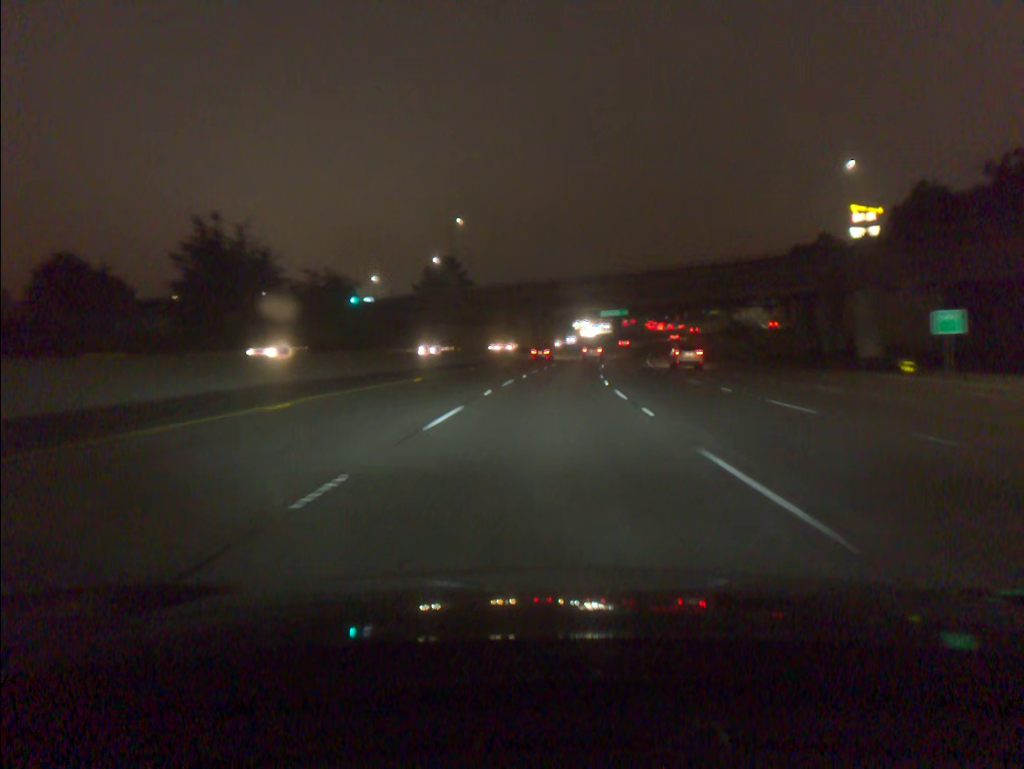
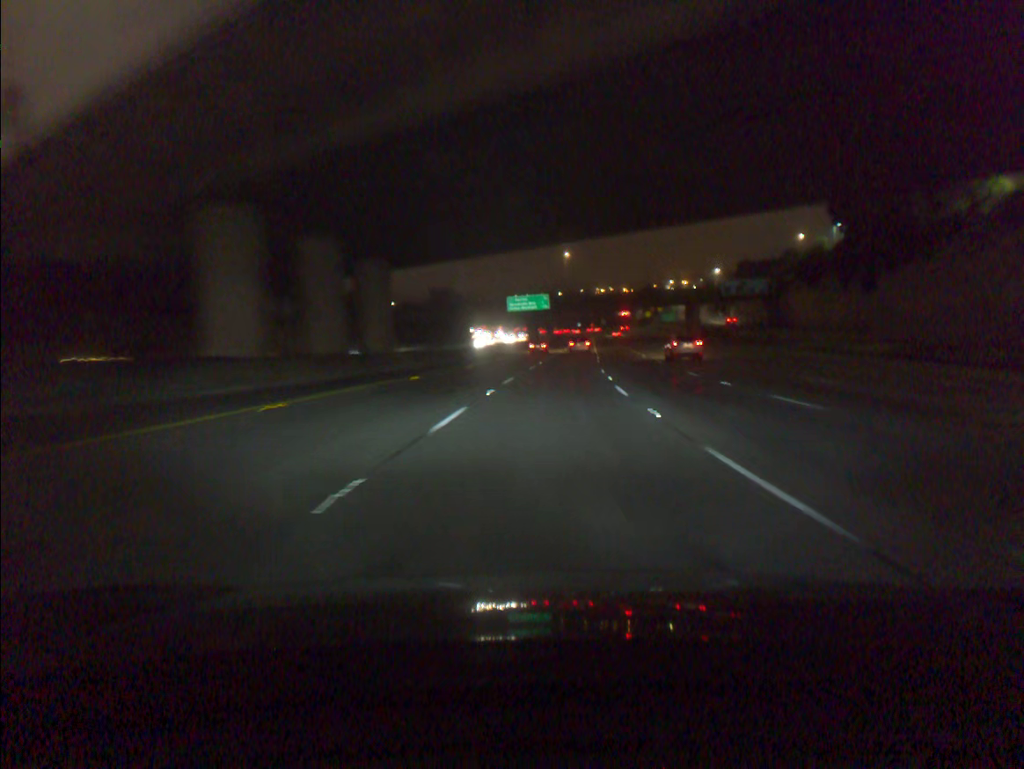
(+4.4, +73.1) m; +7°
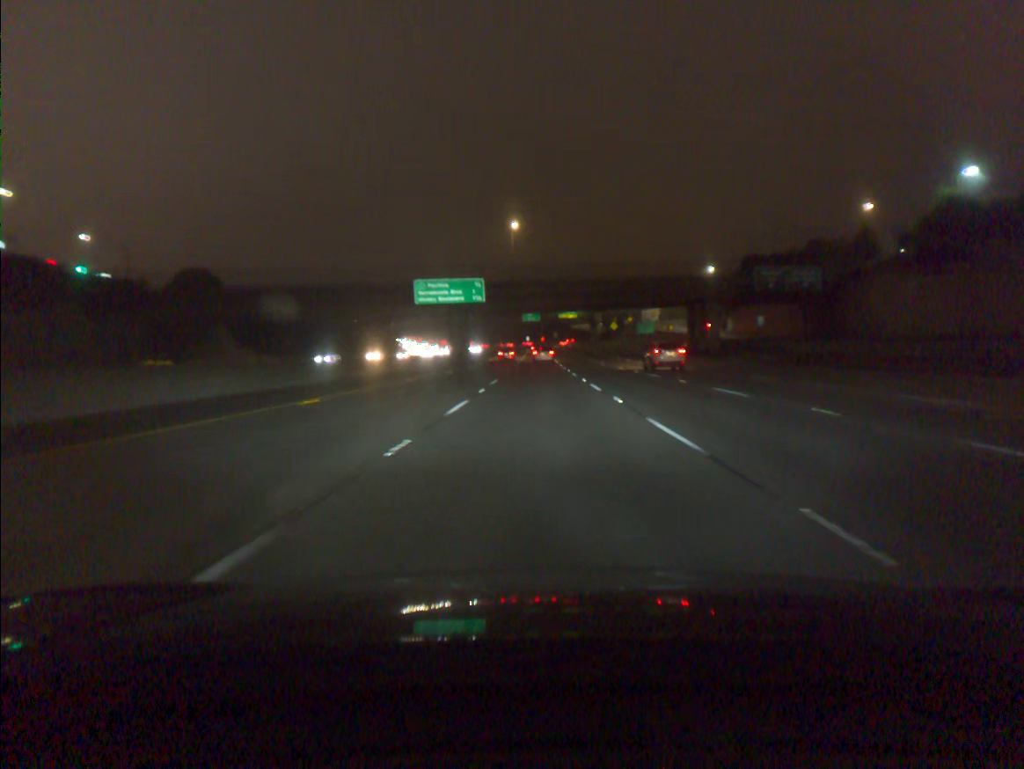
(+2.1, +54.3) m; +4°
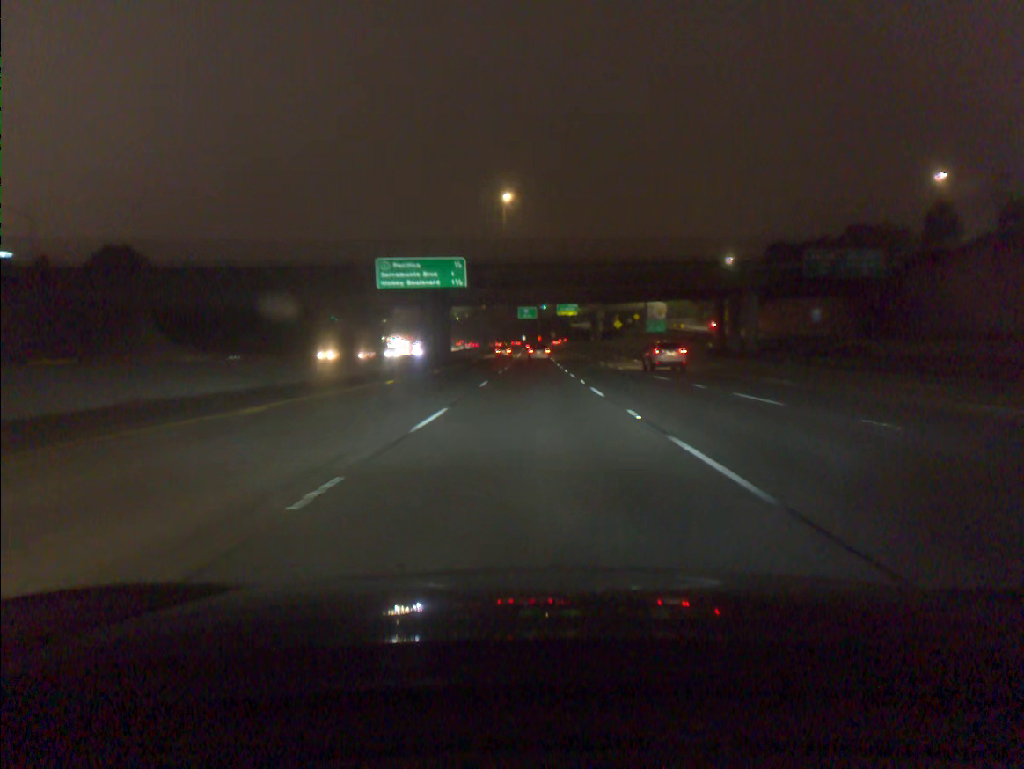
(+0.1, +17.9) m; 0°
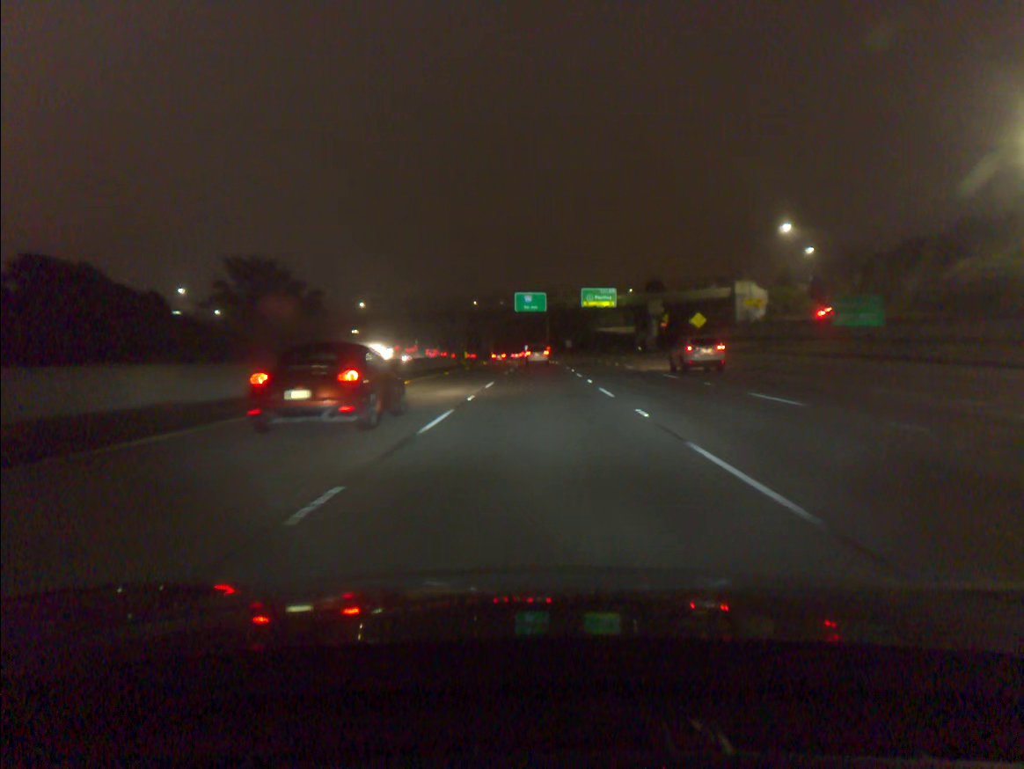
(-0.5, +88.3) m; 0°
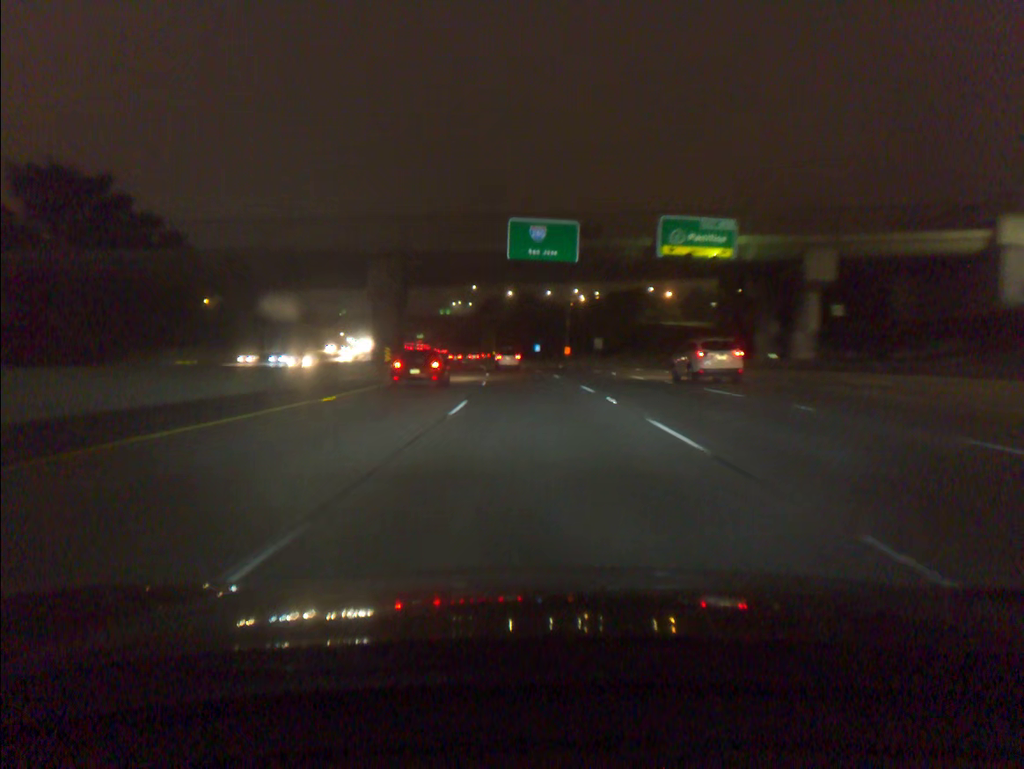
(-0.3, +69.1) m; -1°
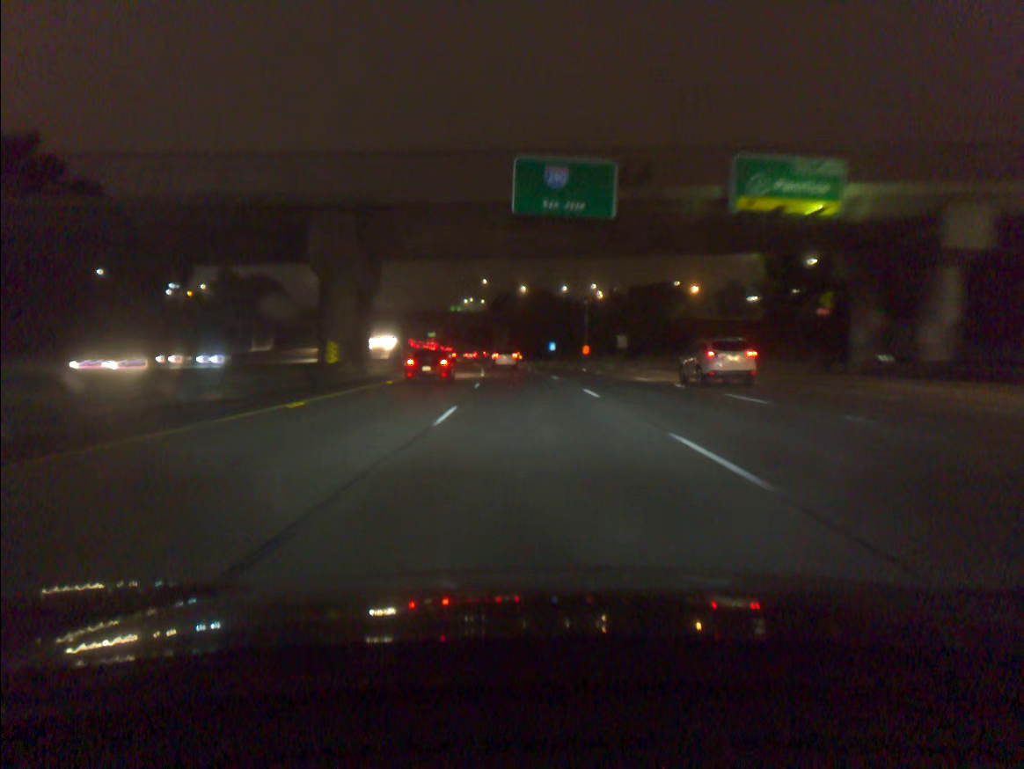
(-0.1, +17.1) m; -1°
